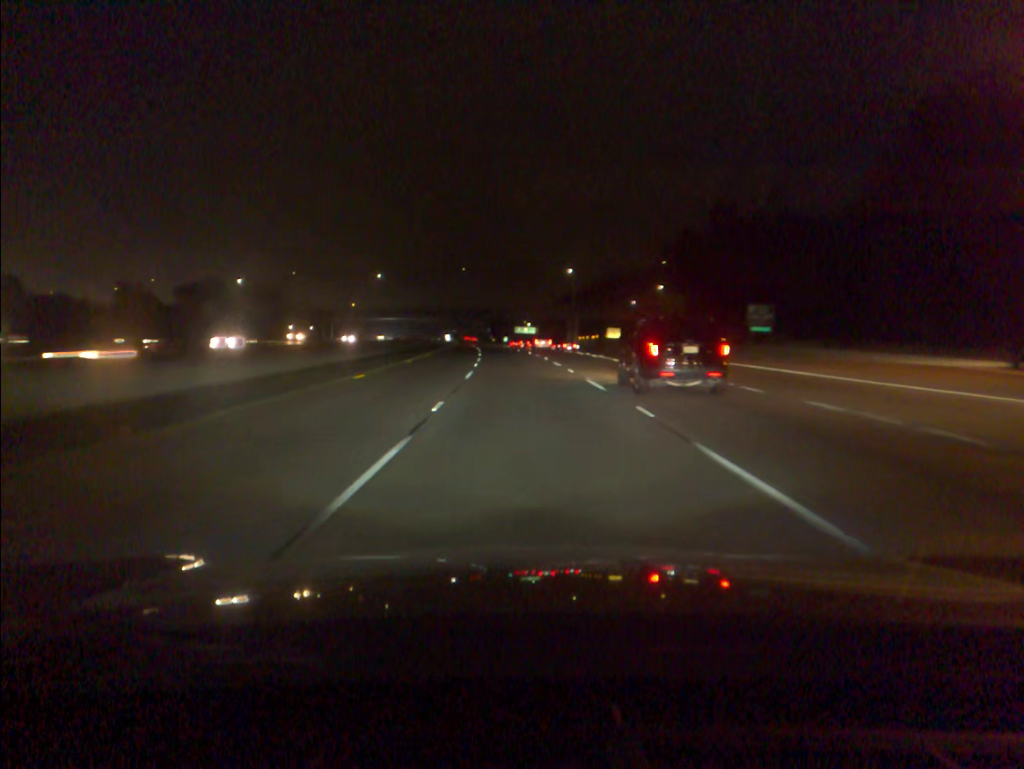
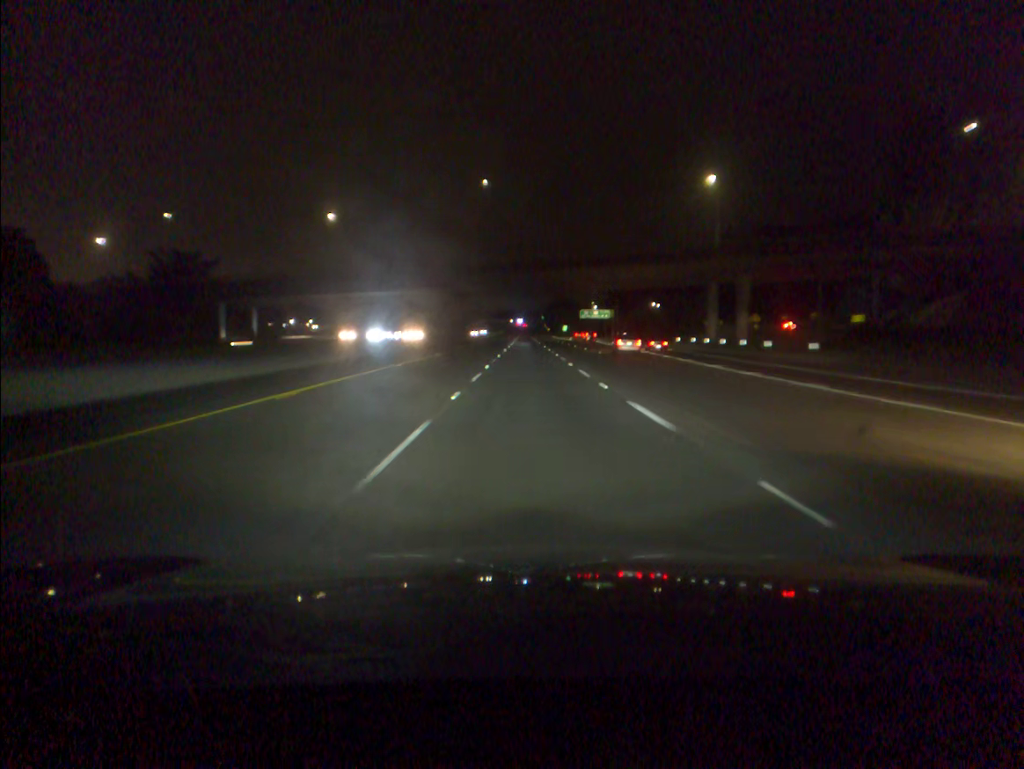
(-4.1, +96.9) m; -4°
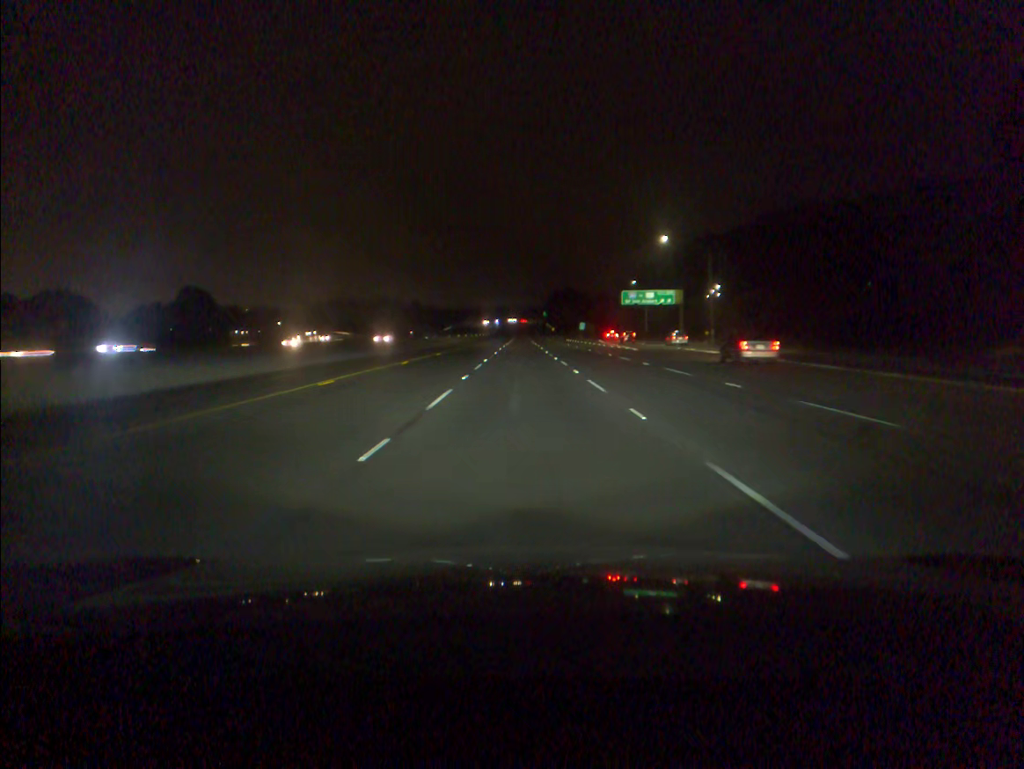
(+0.1, +97.2) m; 0°
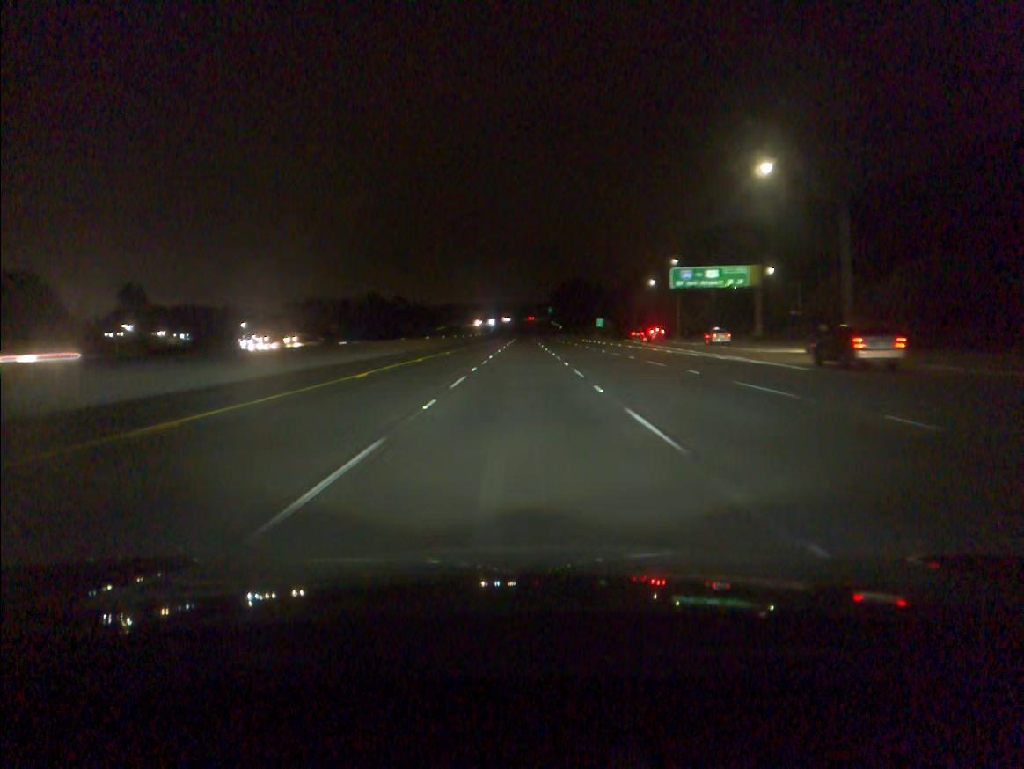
(0.0, +38.7) m; 0°
